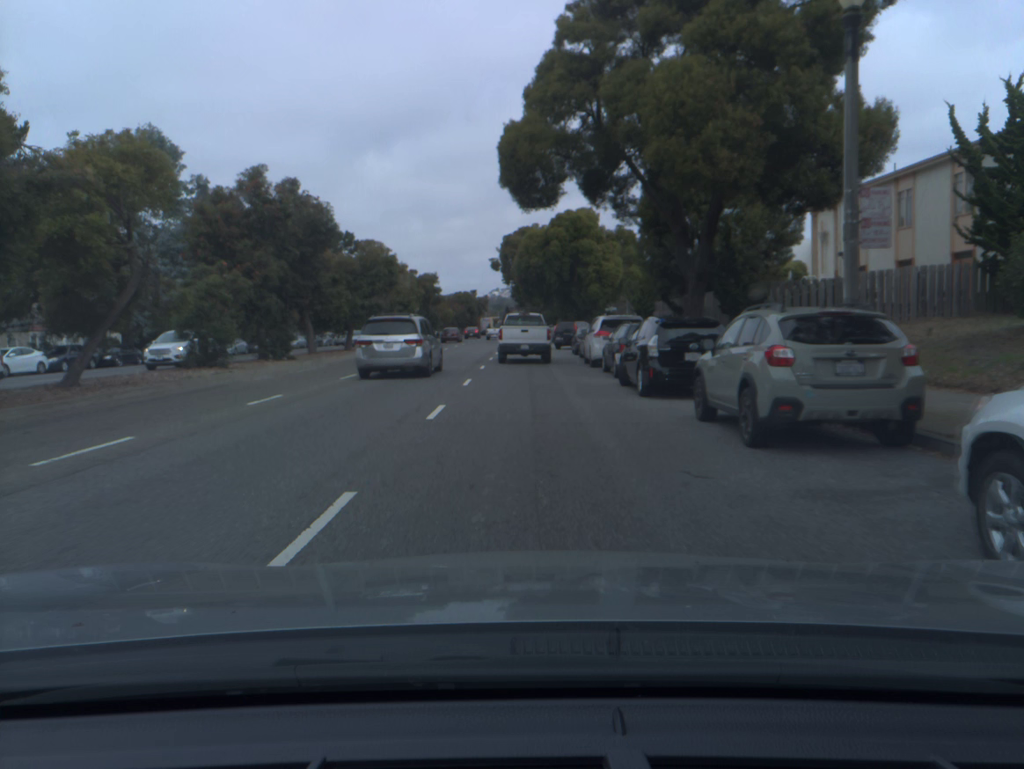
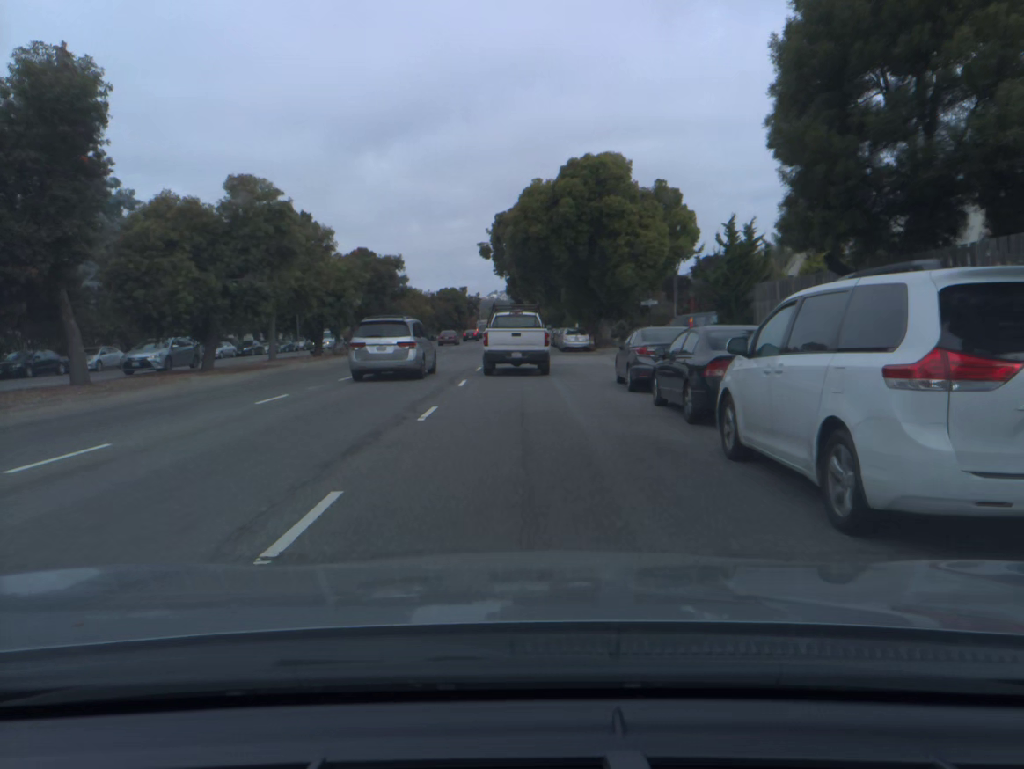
(0.0, +21.7) m; 0°
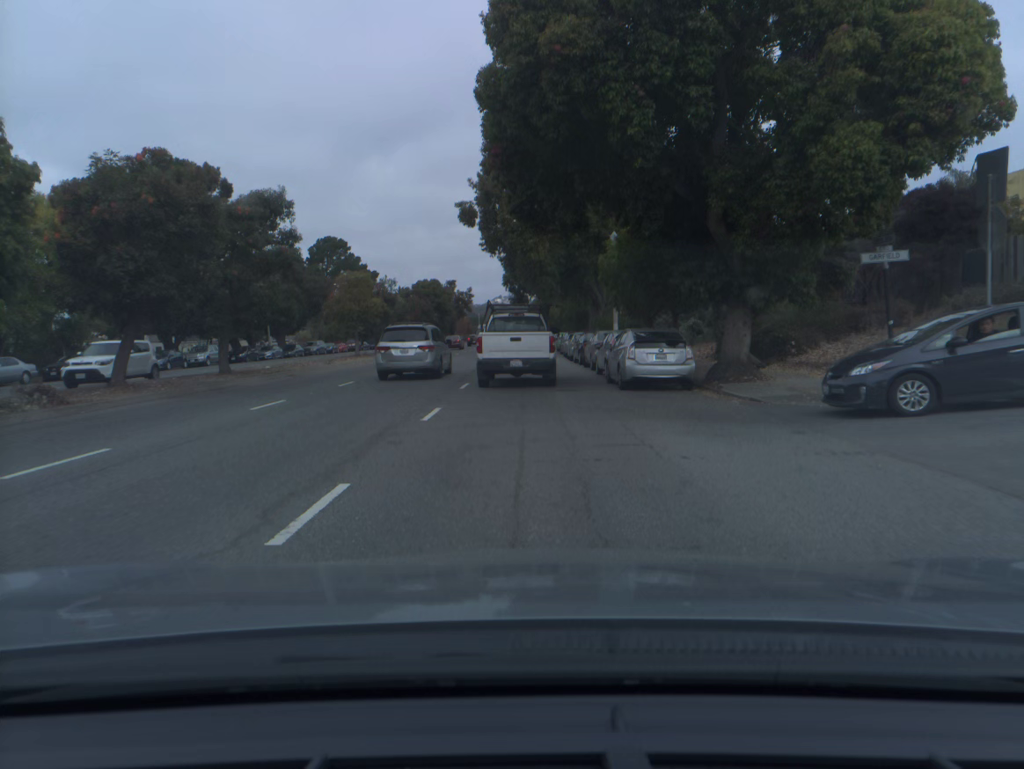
(0.0, +29.2) m; 0°
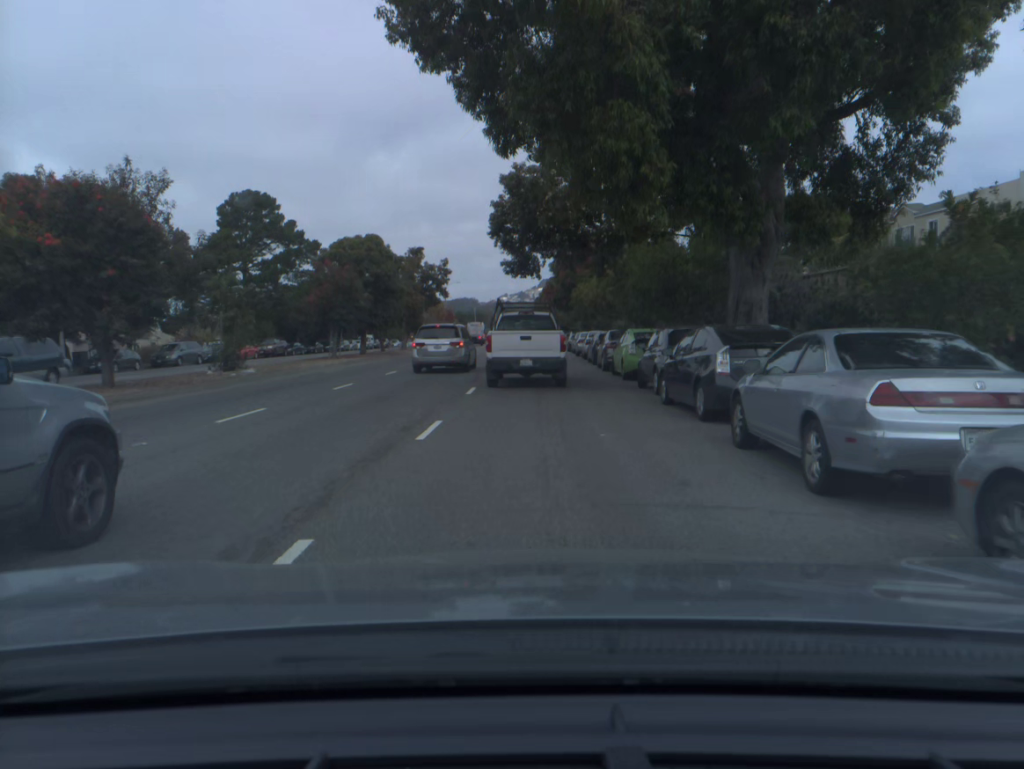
(-0.2, +38.6) m; 0°
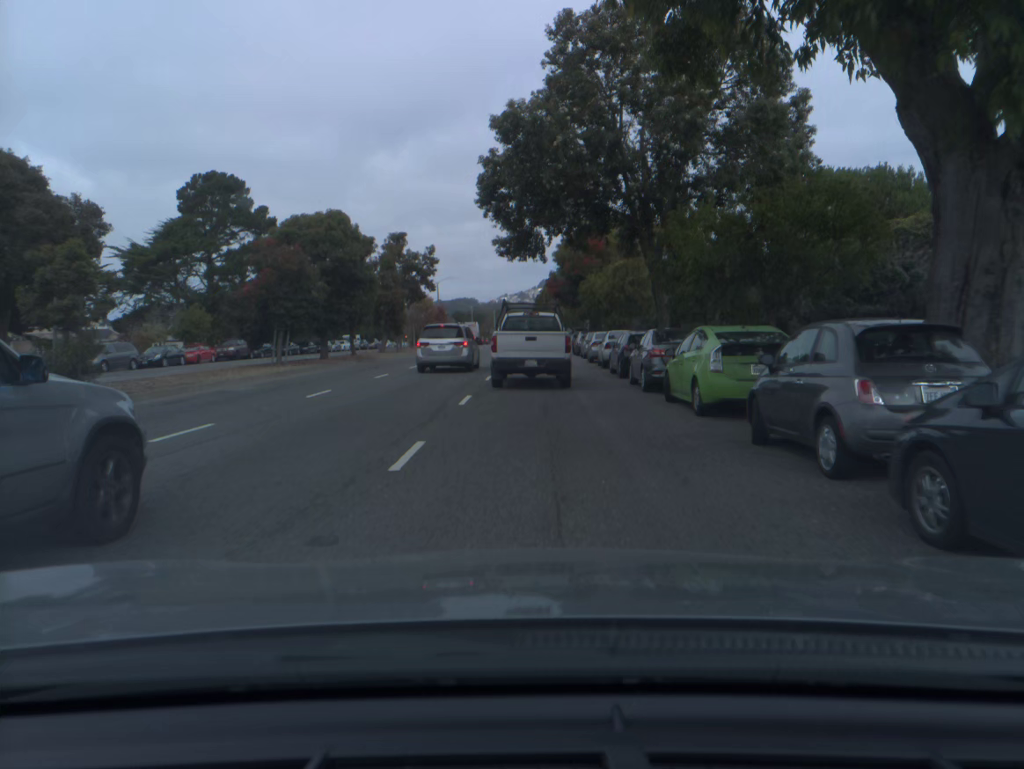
(0.0, +9.9) m; 0°
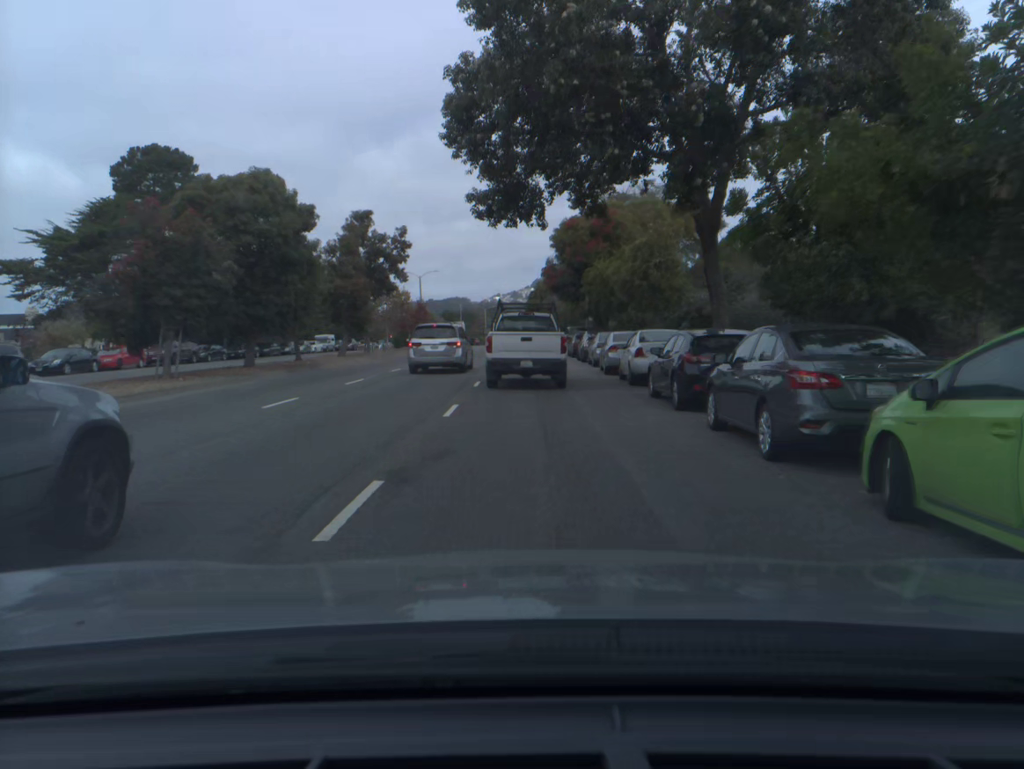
(0.0, +9.8) m; 0°
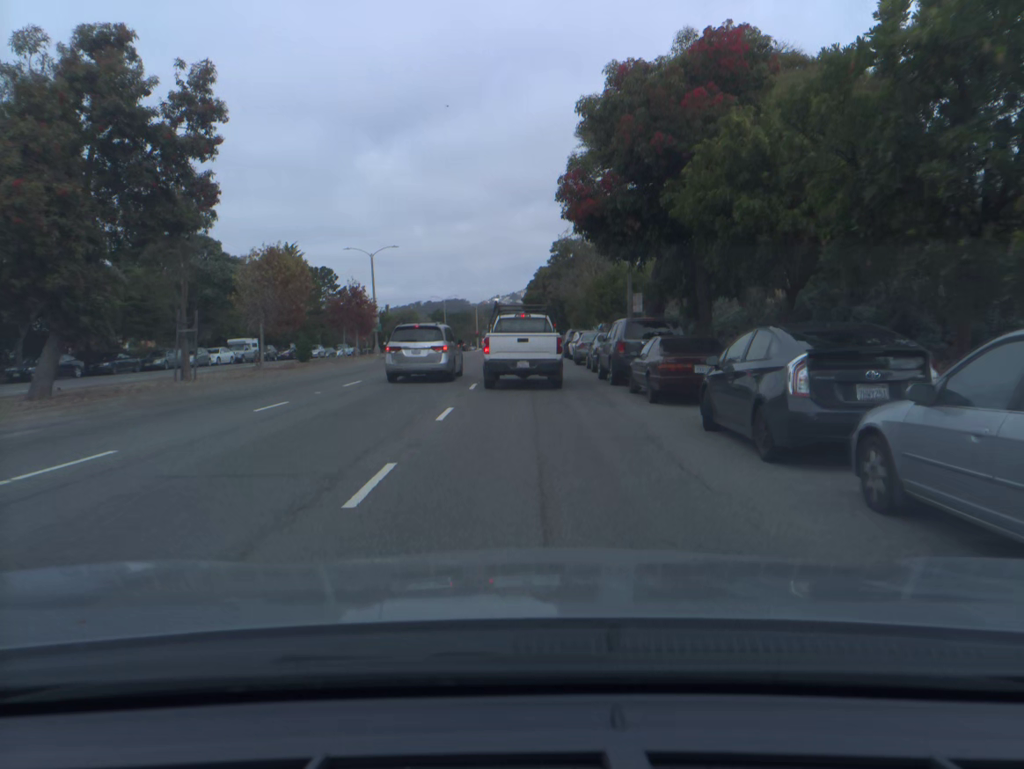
(+0.1, +29.1) m; 0°
